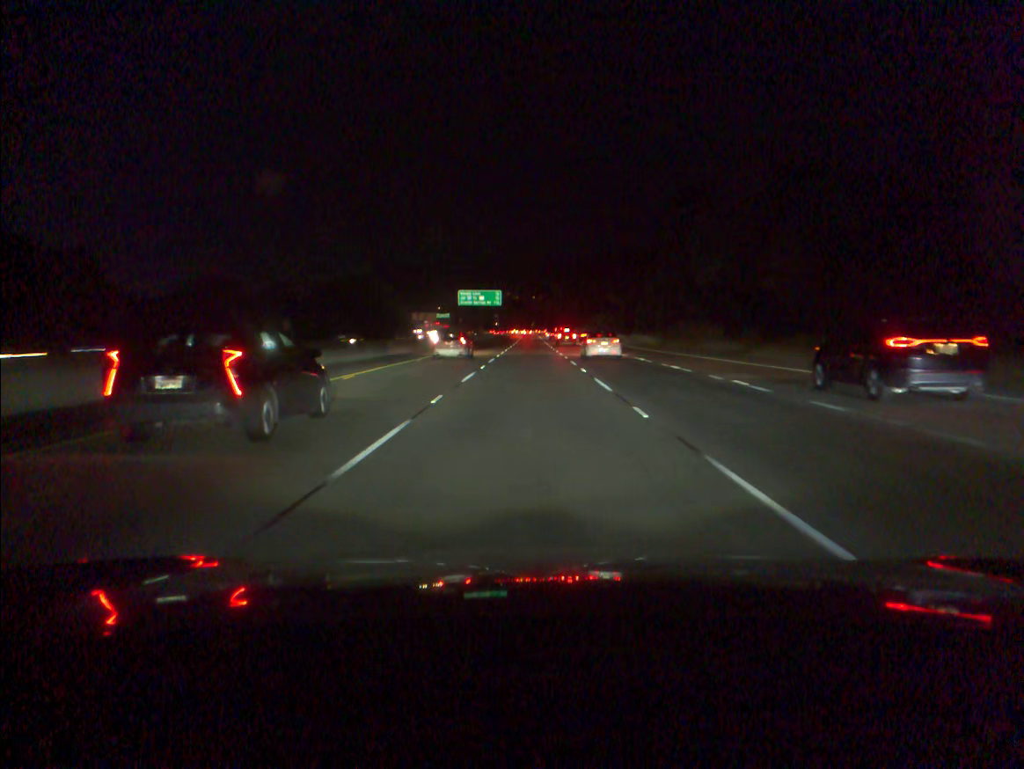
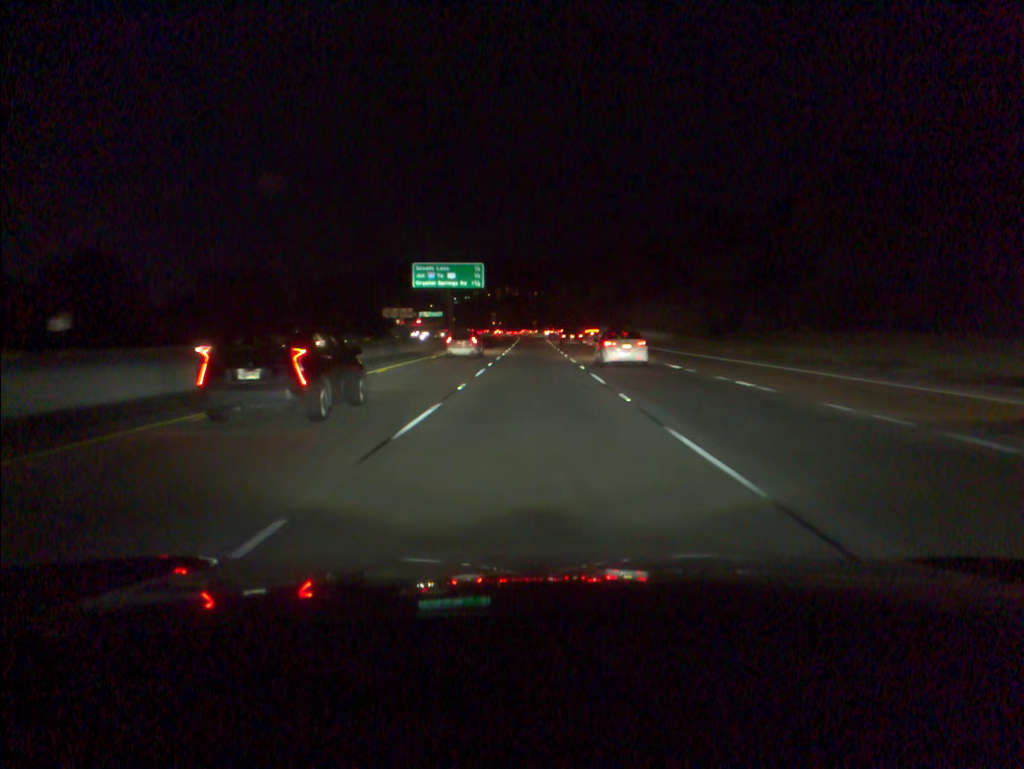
(0.0, +54.2) m; 0°
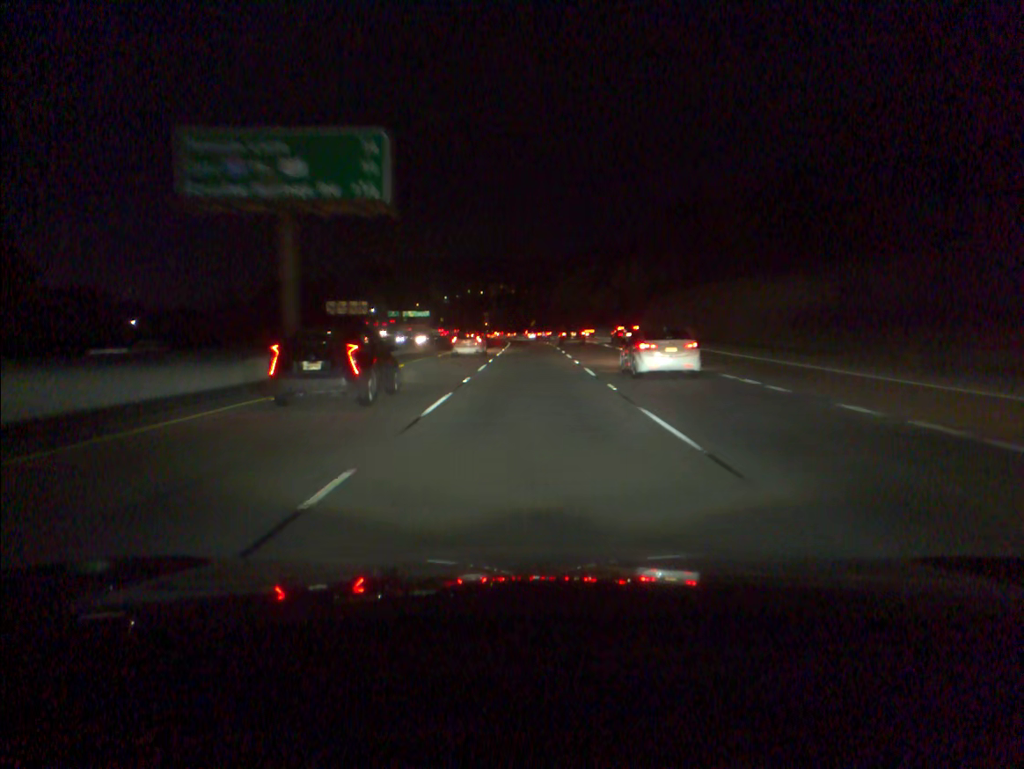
(+0.1, +54.5) m; 0°
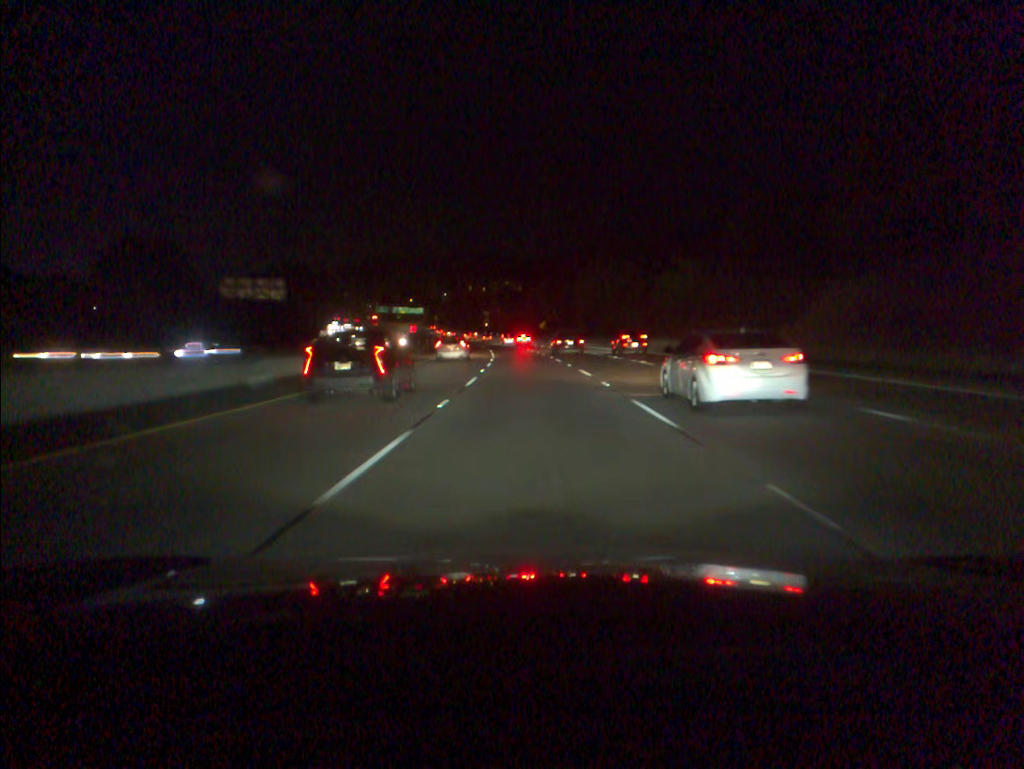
(-0.1, +54.7) m; -1°
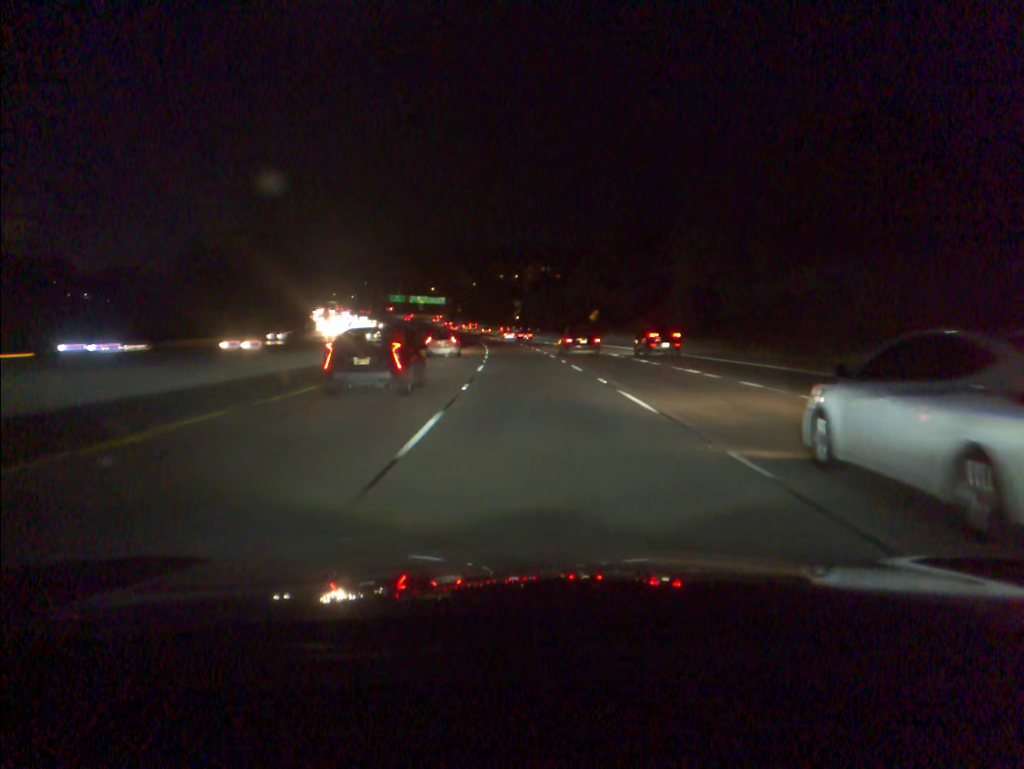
(-1.1, +54.9) m; -3°
